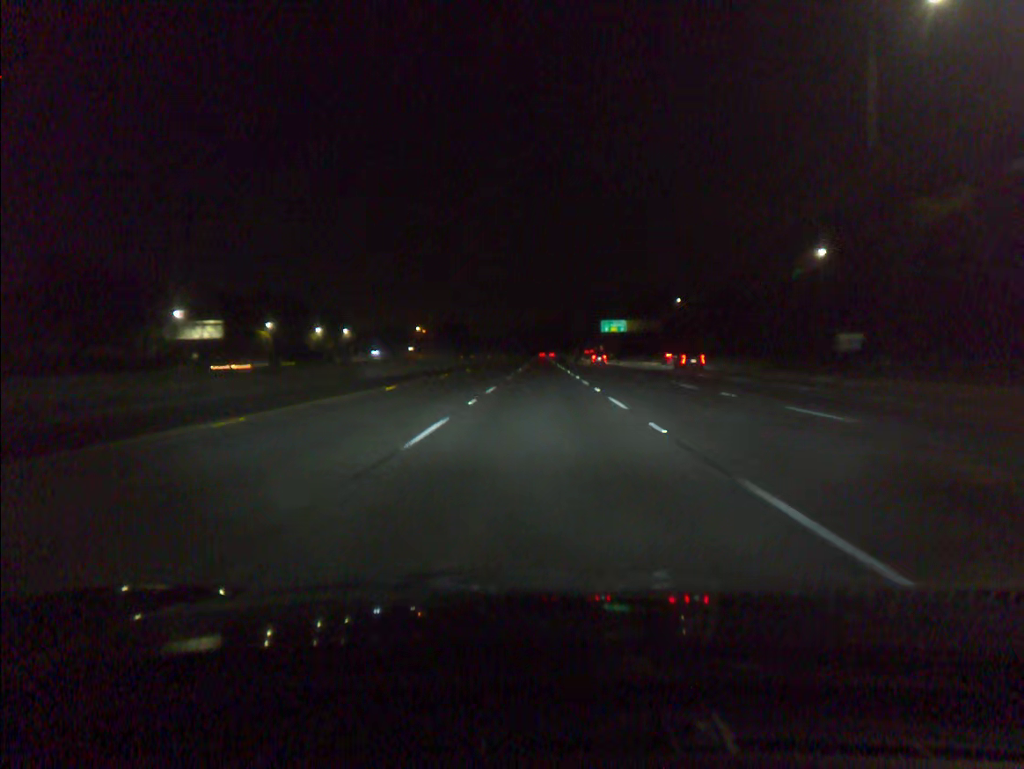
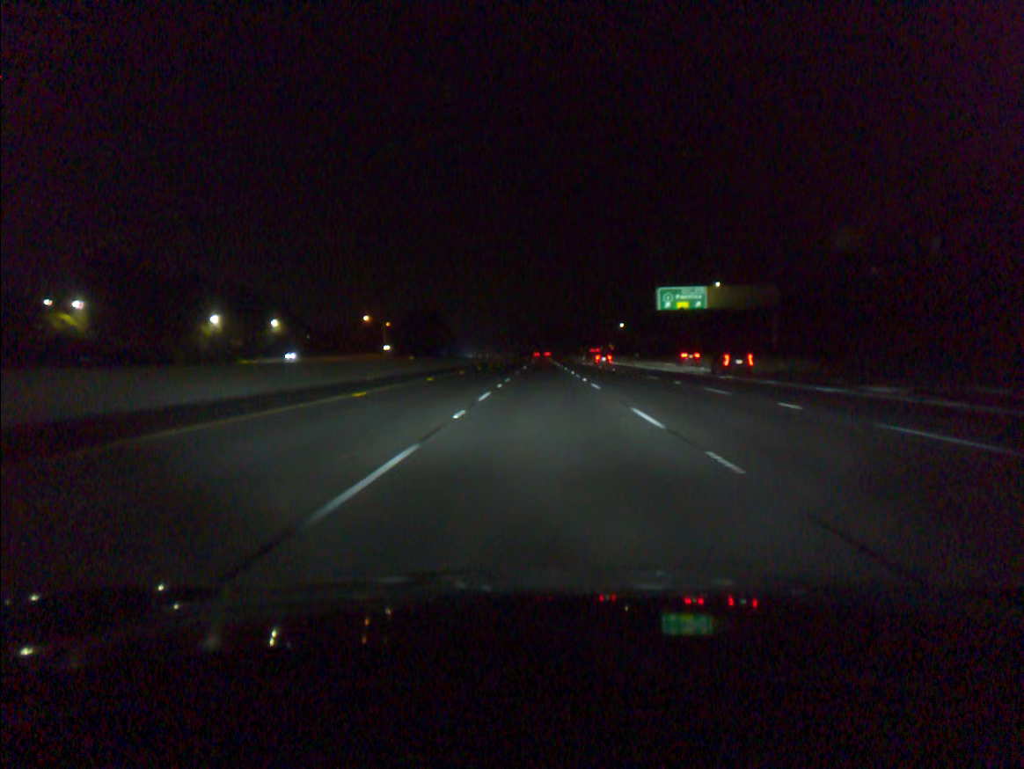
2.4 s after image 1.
(-0.1, +77.8) m; 0°
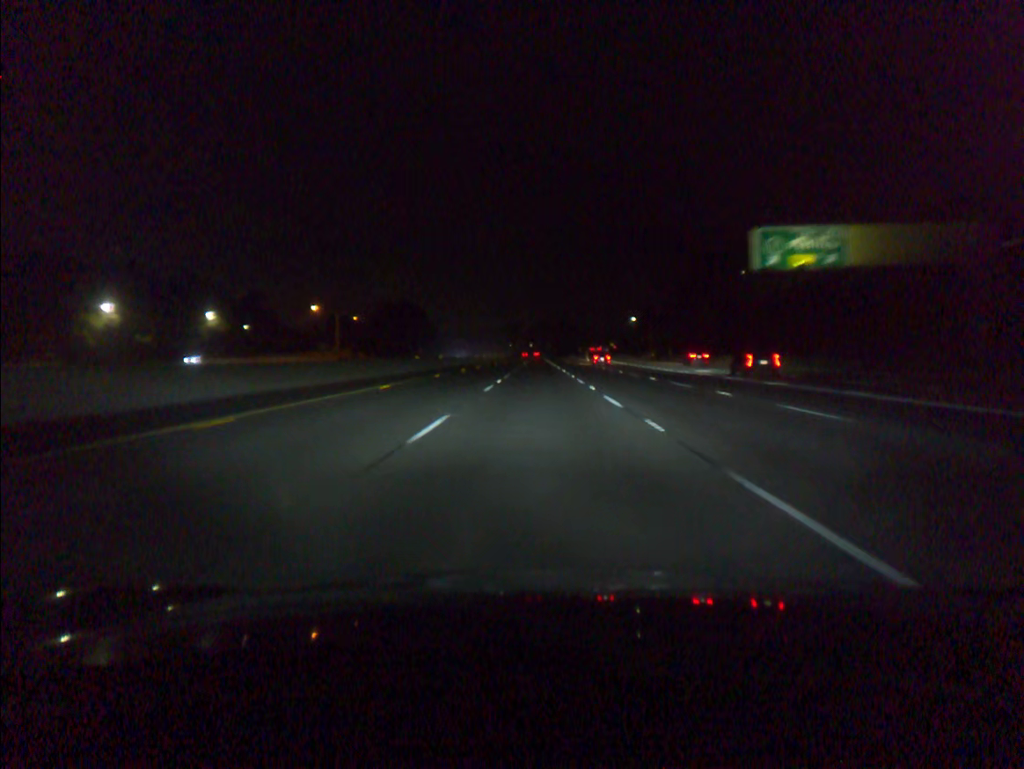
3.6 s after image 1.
(+0.1, +38.9) m; 0°
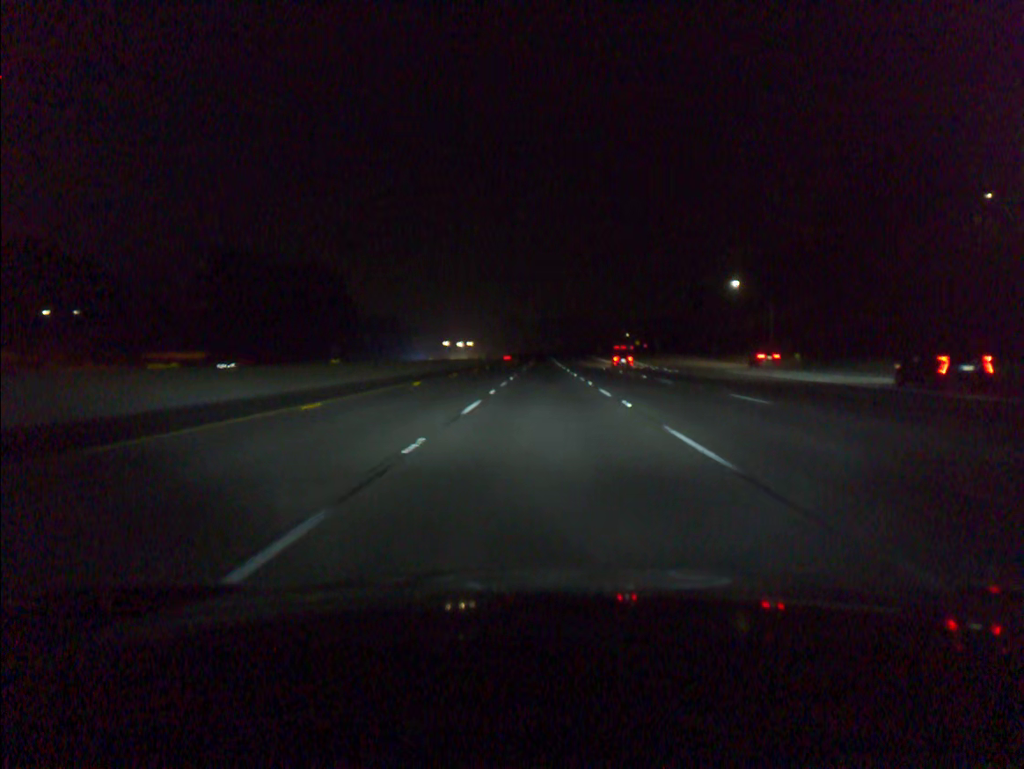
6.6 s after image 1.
(-0.6, +97.1) m; 0°
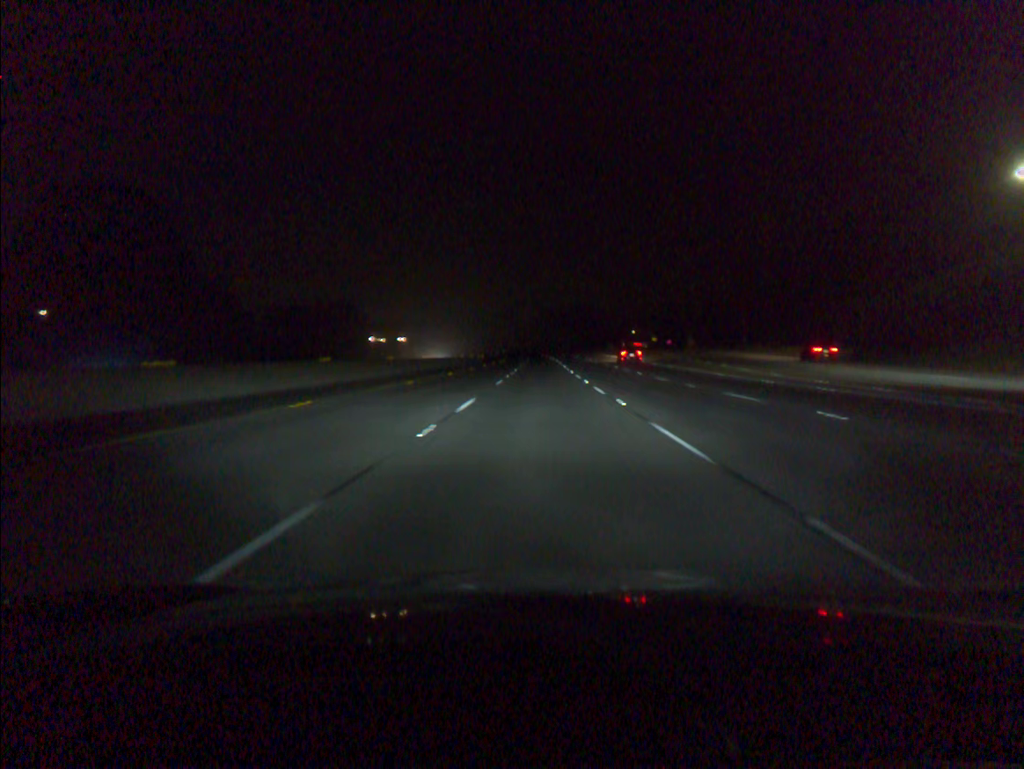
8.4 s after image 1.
(+0.2, +58.2) m; 0°
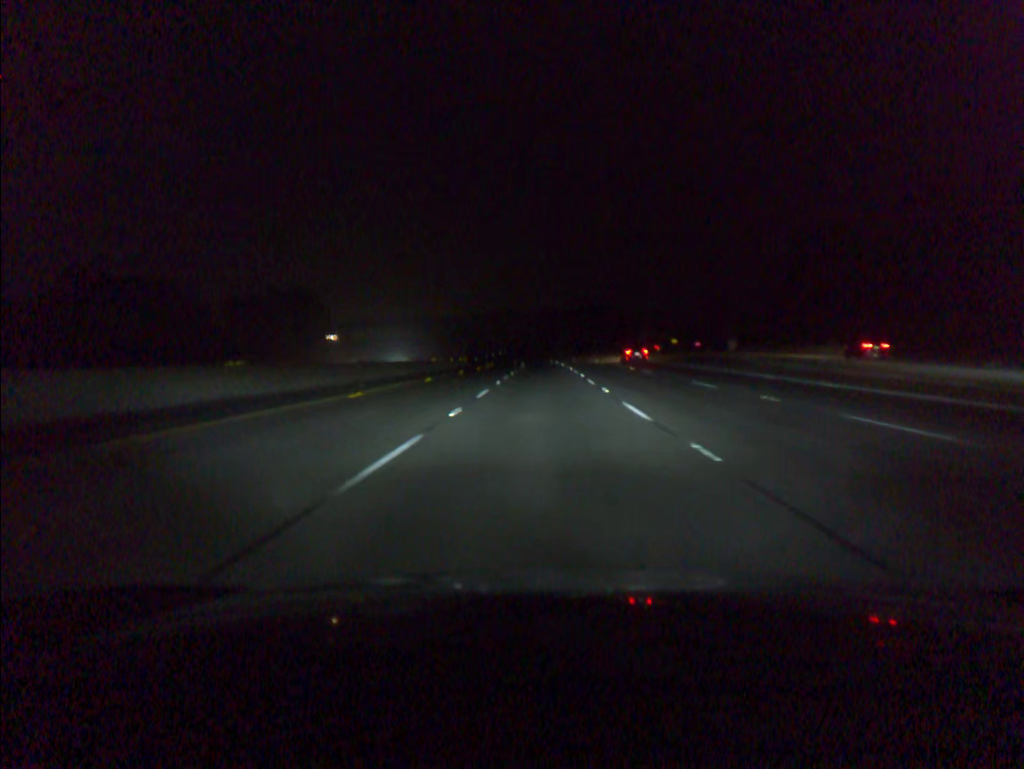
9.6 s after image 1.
(-0.1, +38.7) m; 0°
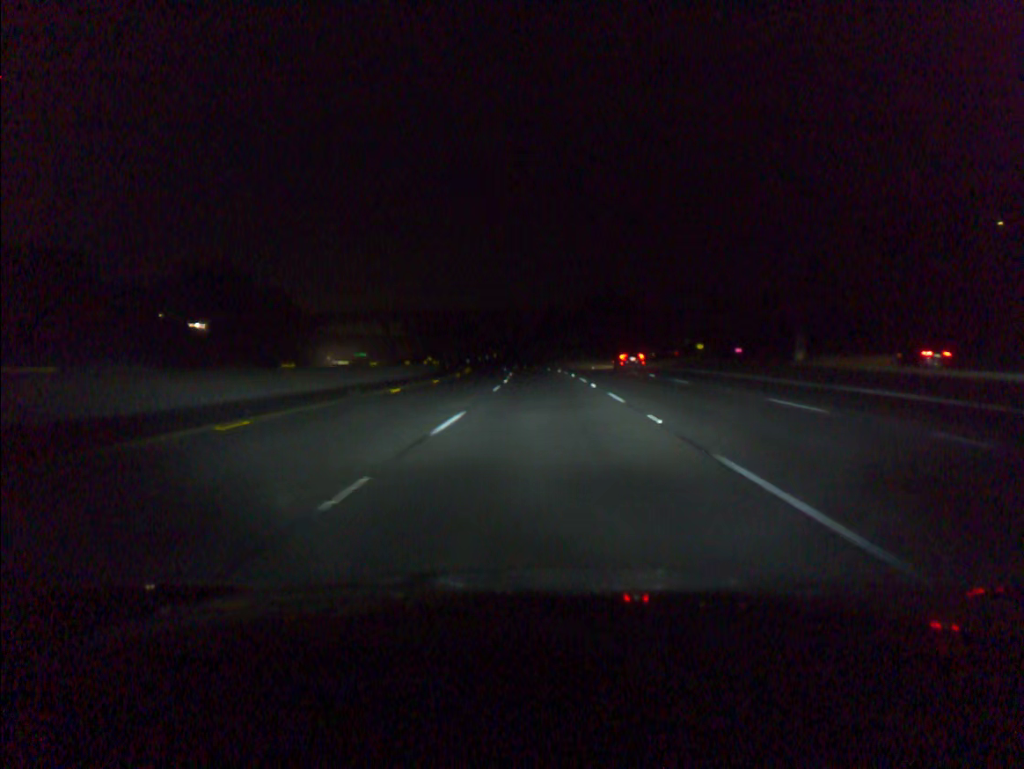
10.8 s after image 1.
(-0.1, +38.6) m; 0°
